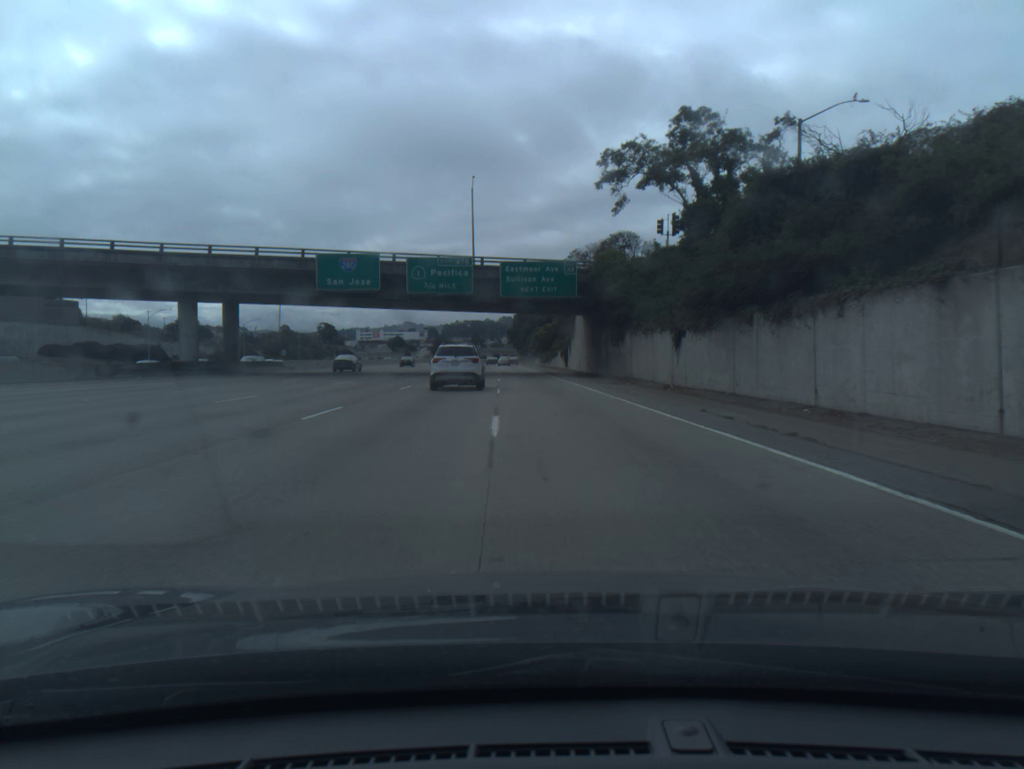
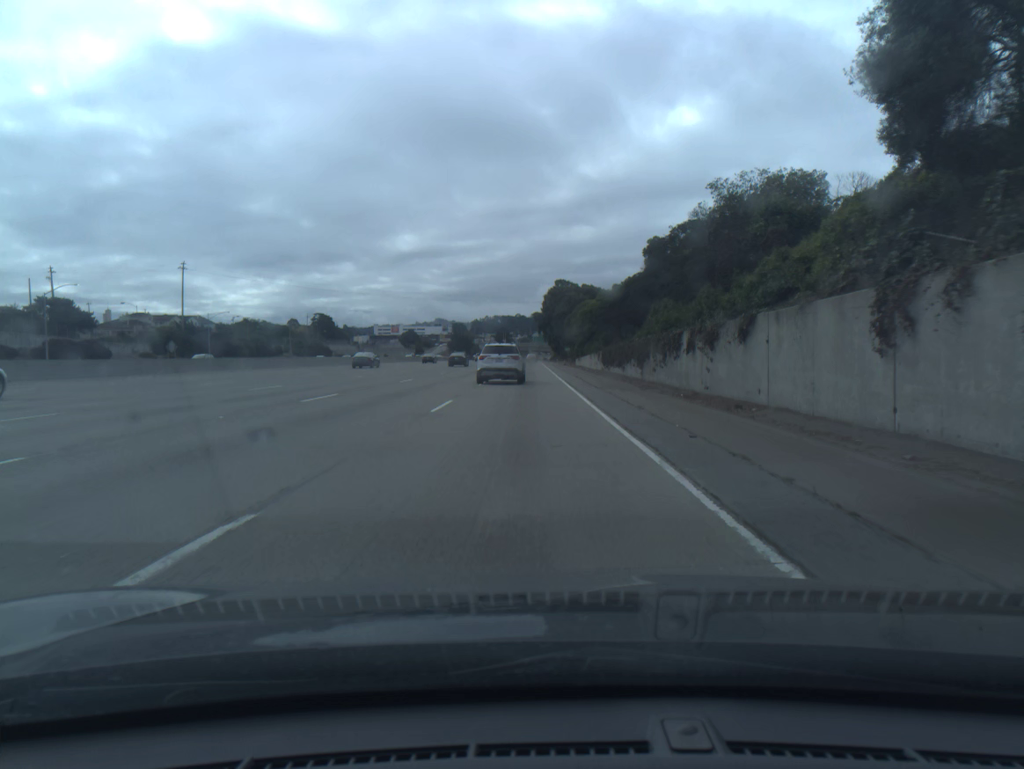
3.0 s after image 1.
(-1.6, +83.4) m; -2°
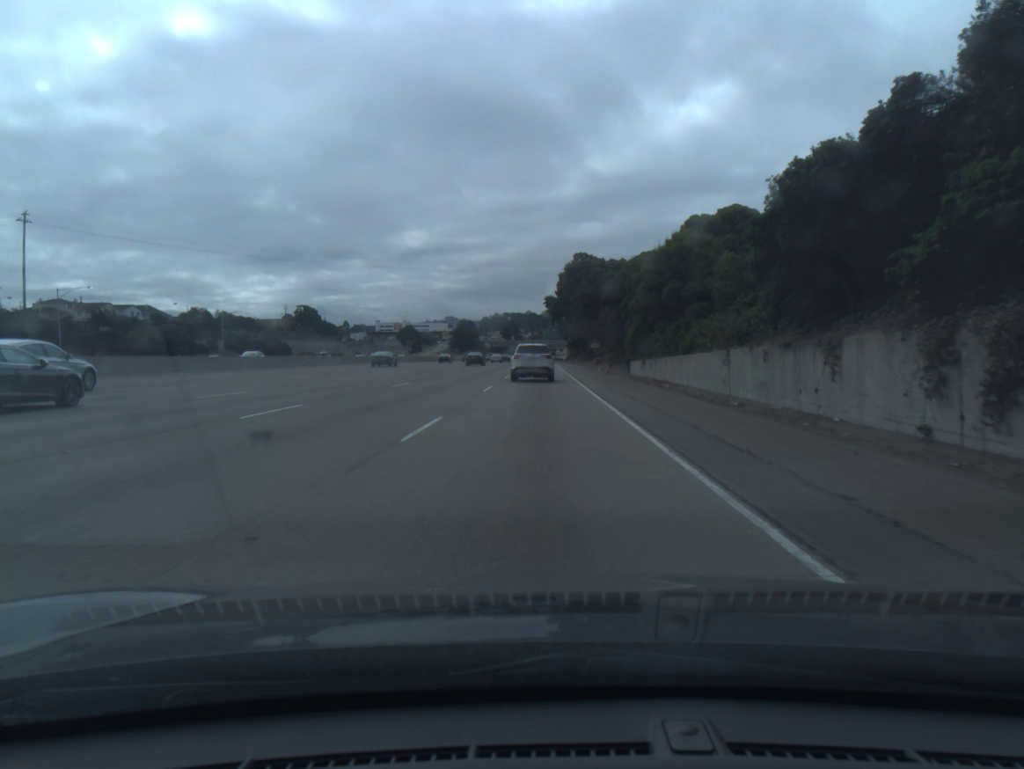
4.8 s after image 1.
(-0.5, +49.3) m; -1°
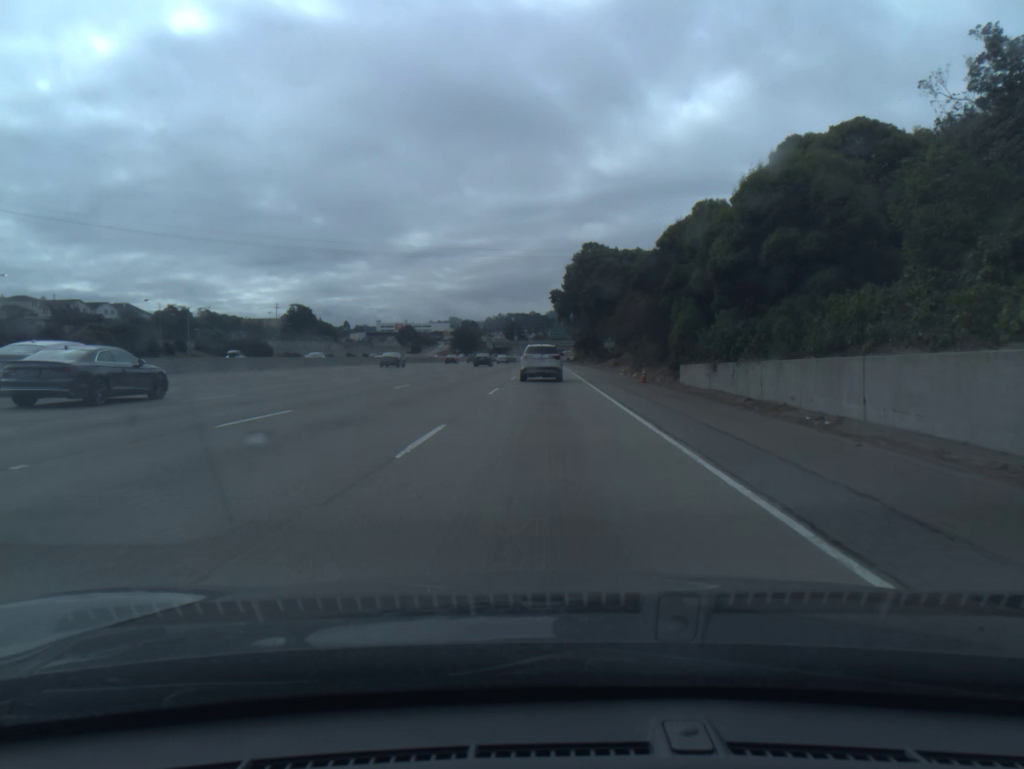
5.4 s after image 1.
(0.0, +16.3) m; 0°
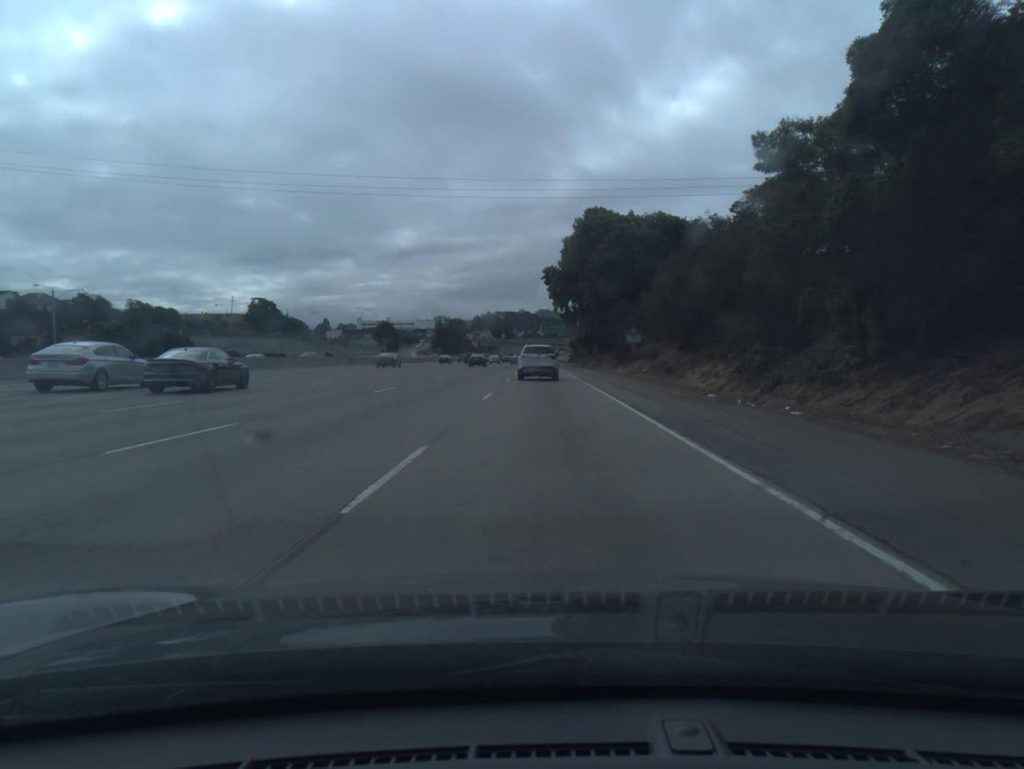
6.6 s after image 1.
(+0.1, +32.6) m; +1°
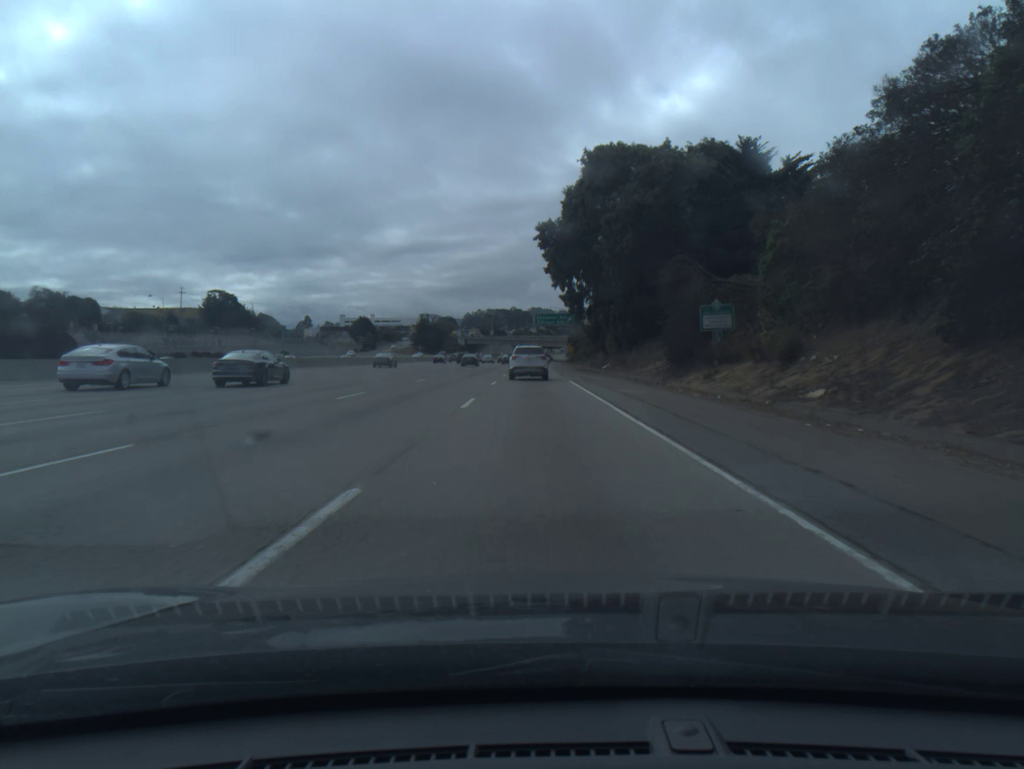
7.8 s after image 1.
(+0.2, +32.4) m; +1°
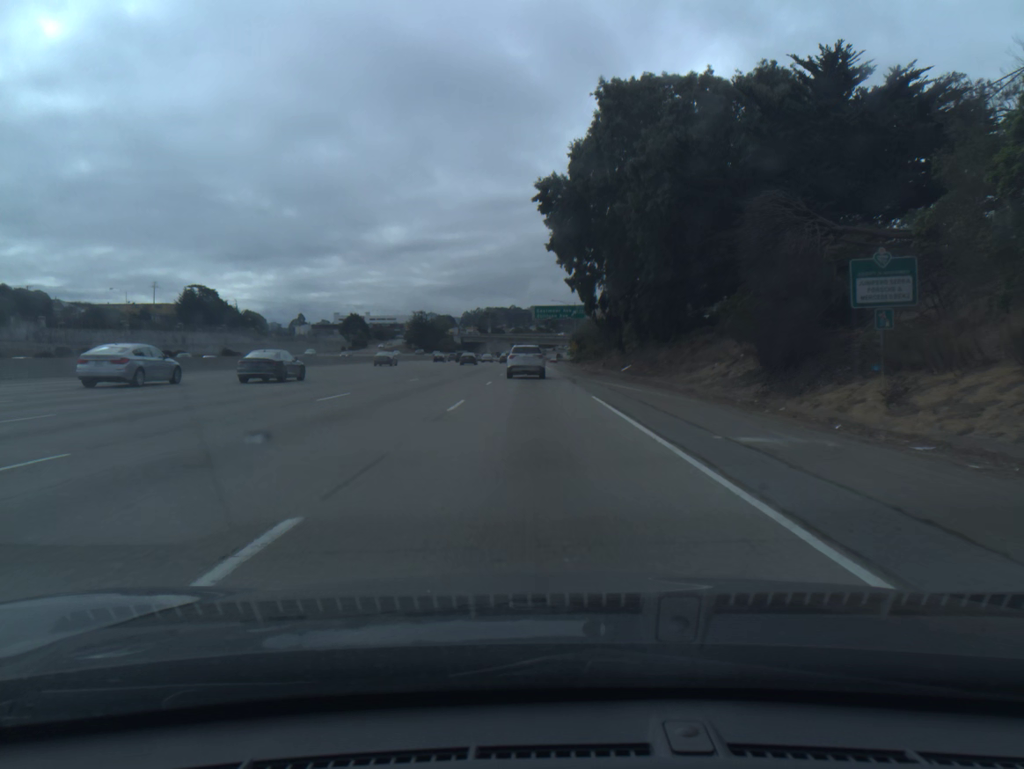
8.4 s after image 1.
(0.0, +16.0) m; 0°
